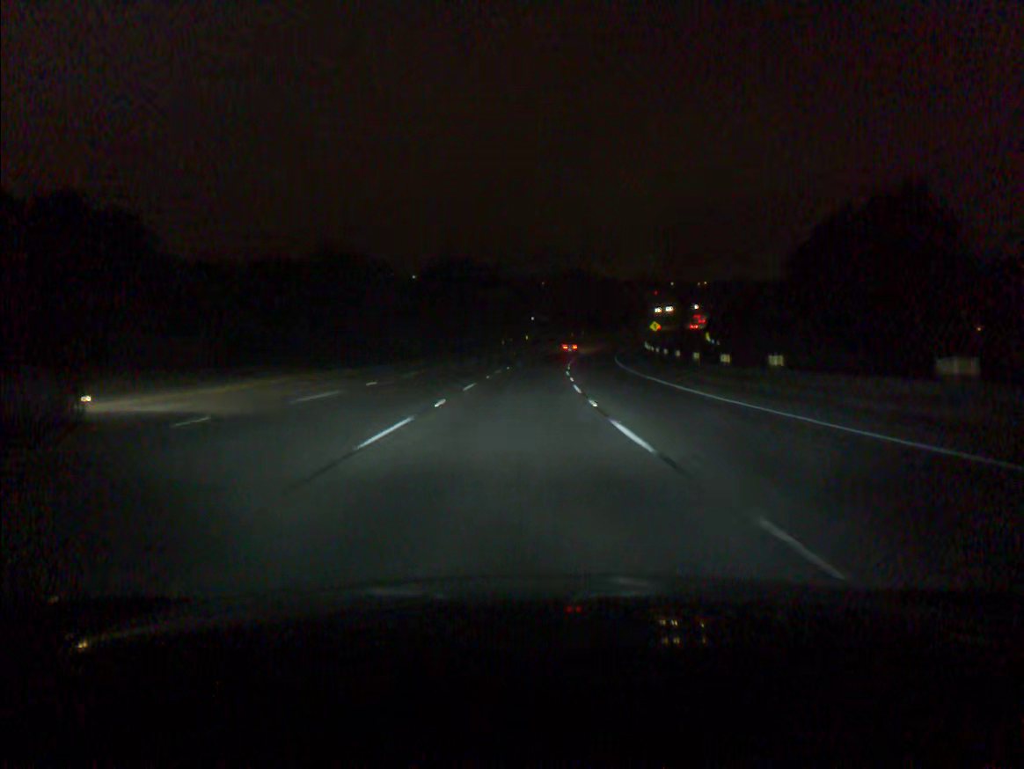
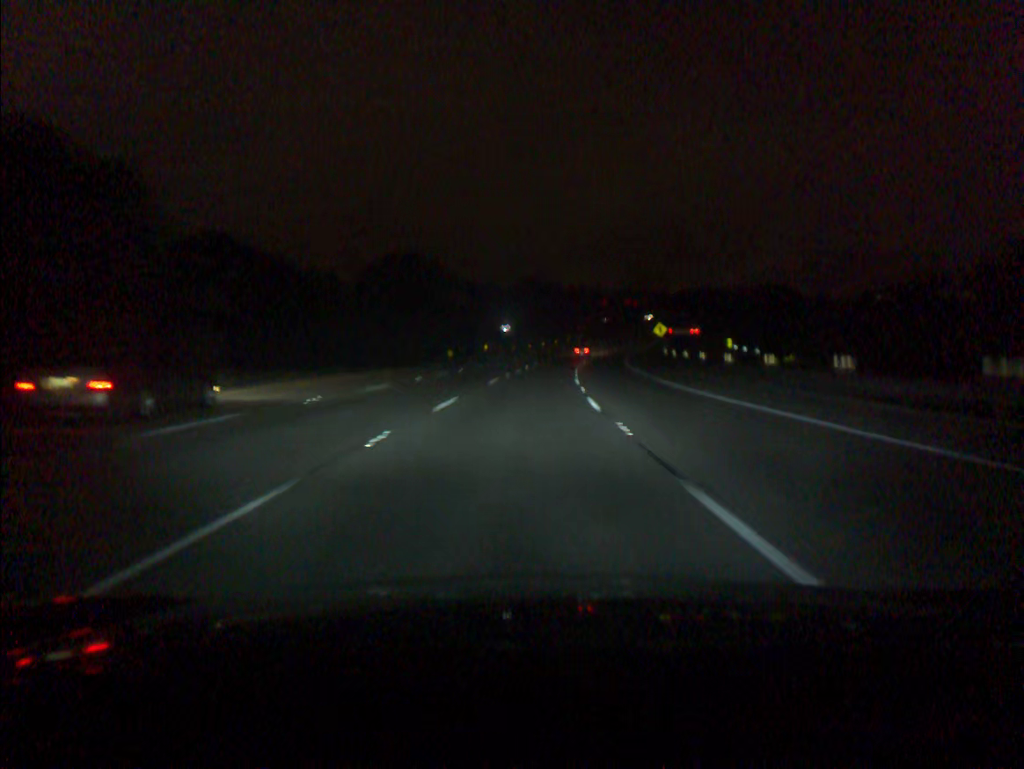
(+0.7, +36.5) m; +3°
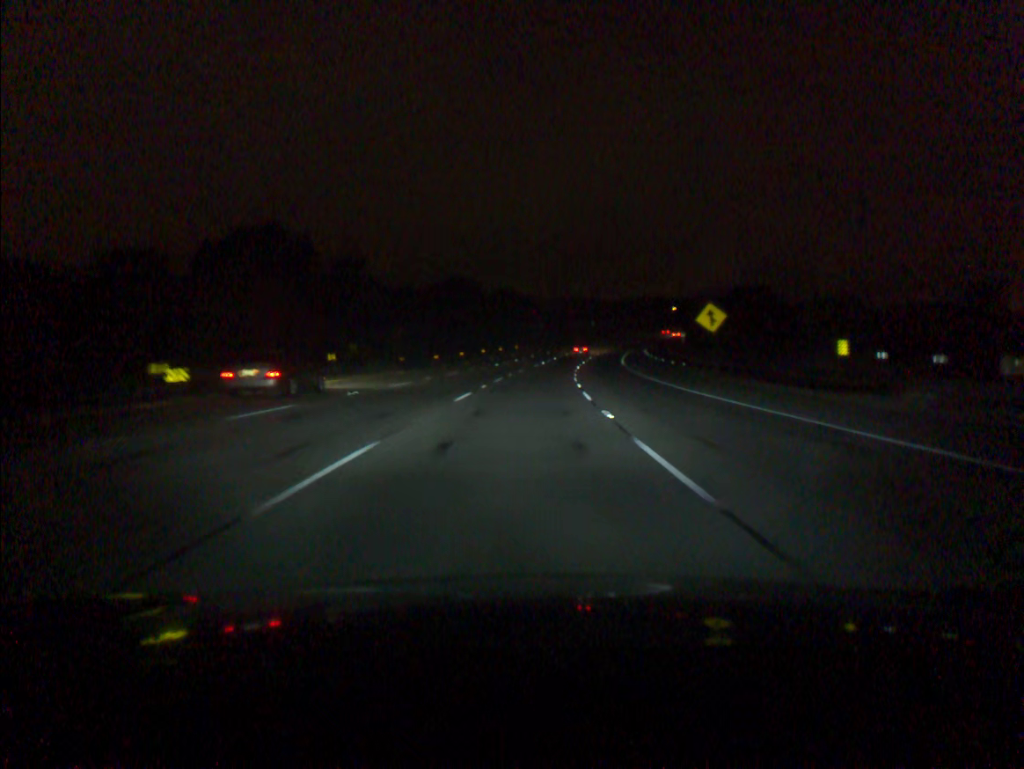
(+2.4, +54.4) m; +5°
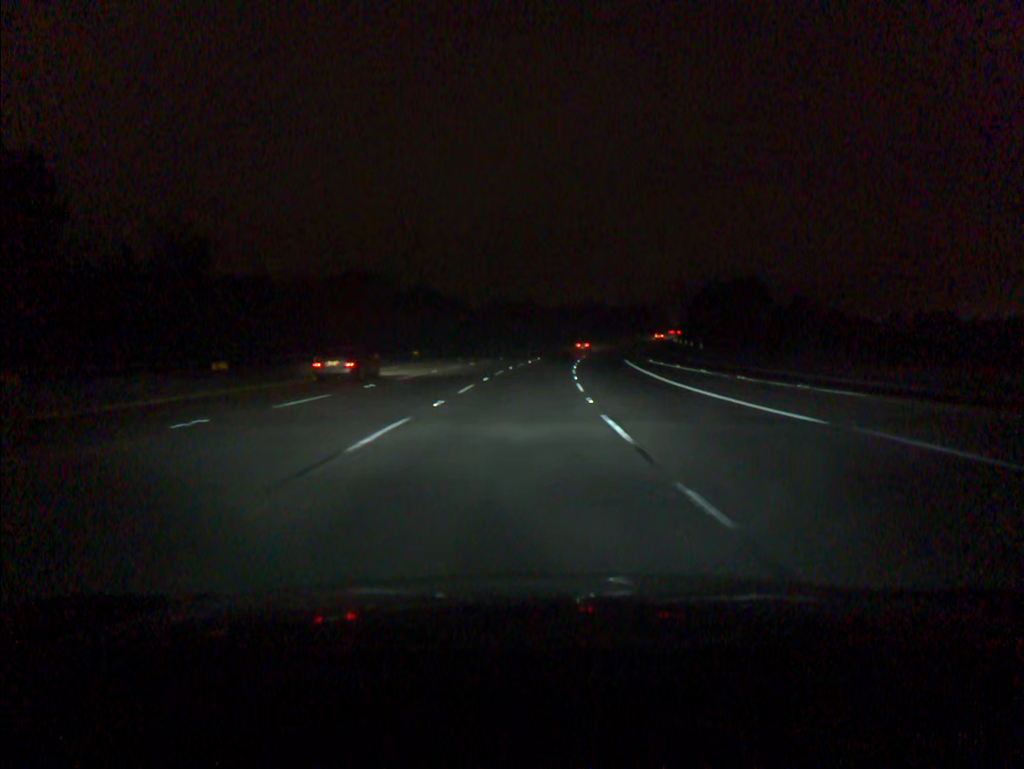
(+2.5, +54.0) m; +5°
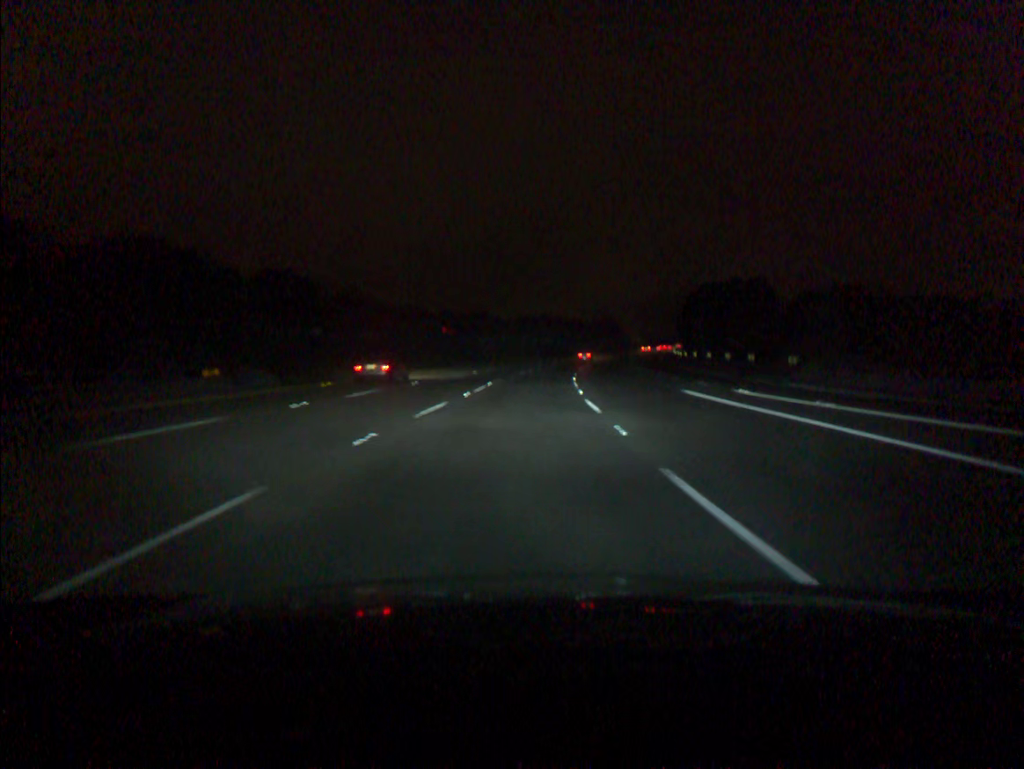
(+1.0, +35.9) m; +3°
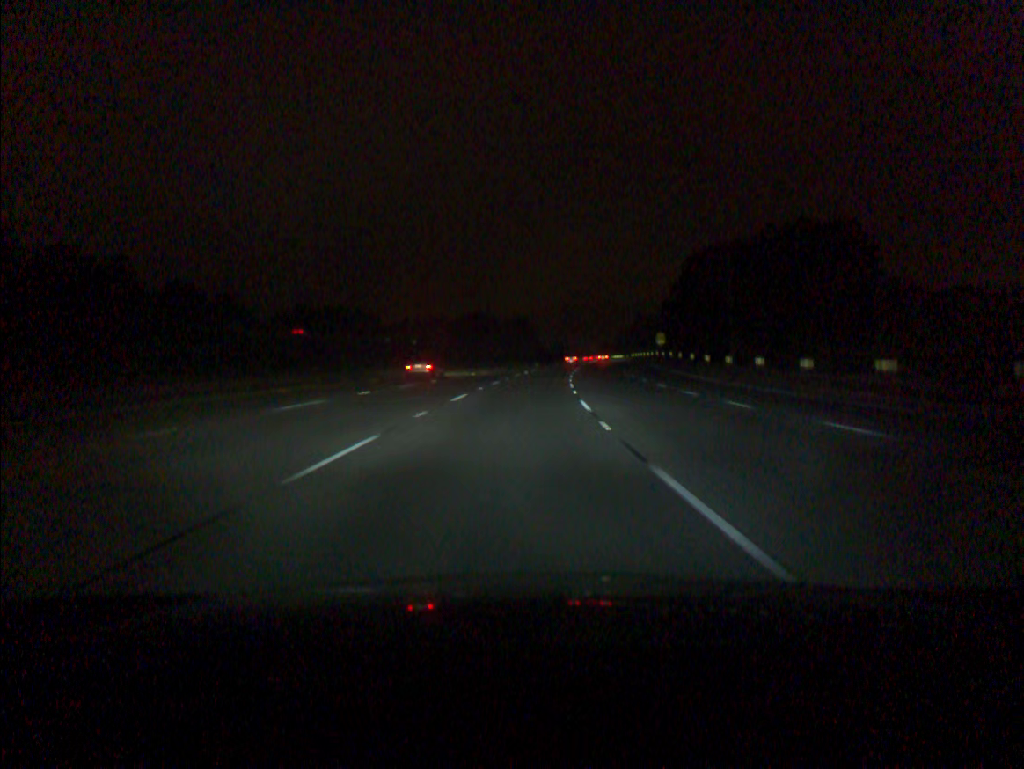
(+4.4, +71.9) m; +7°
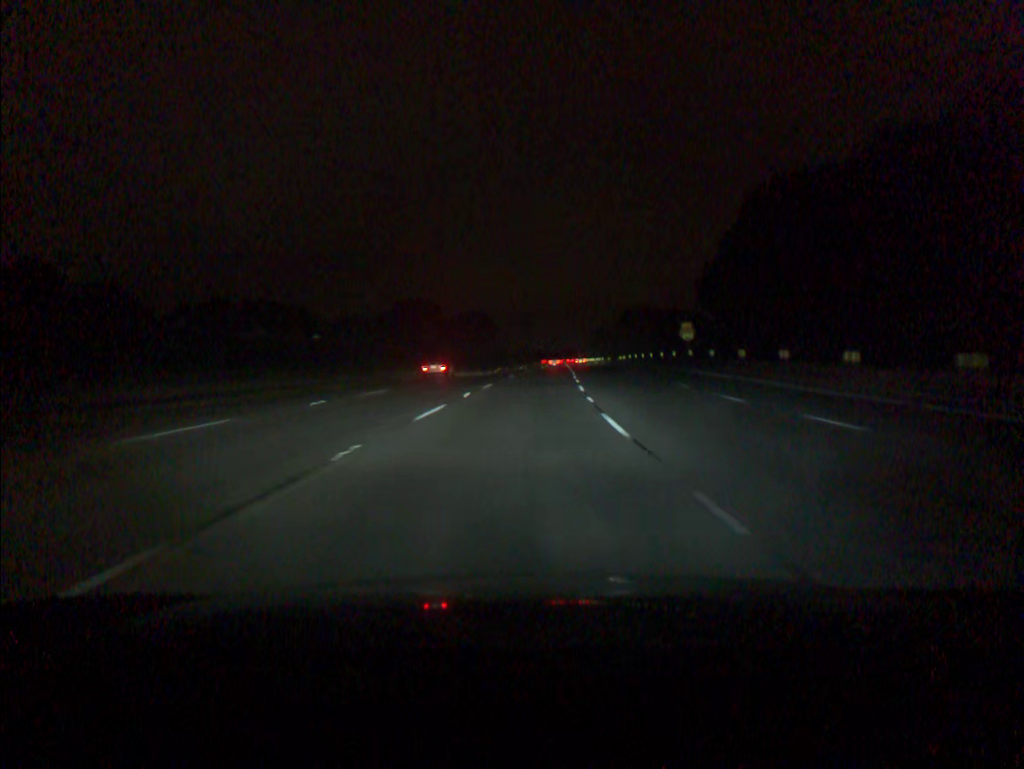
(+0.9, +36.3) m; +3°
